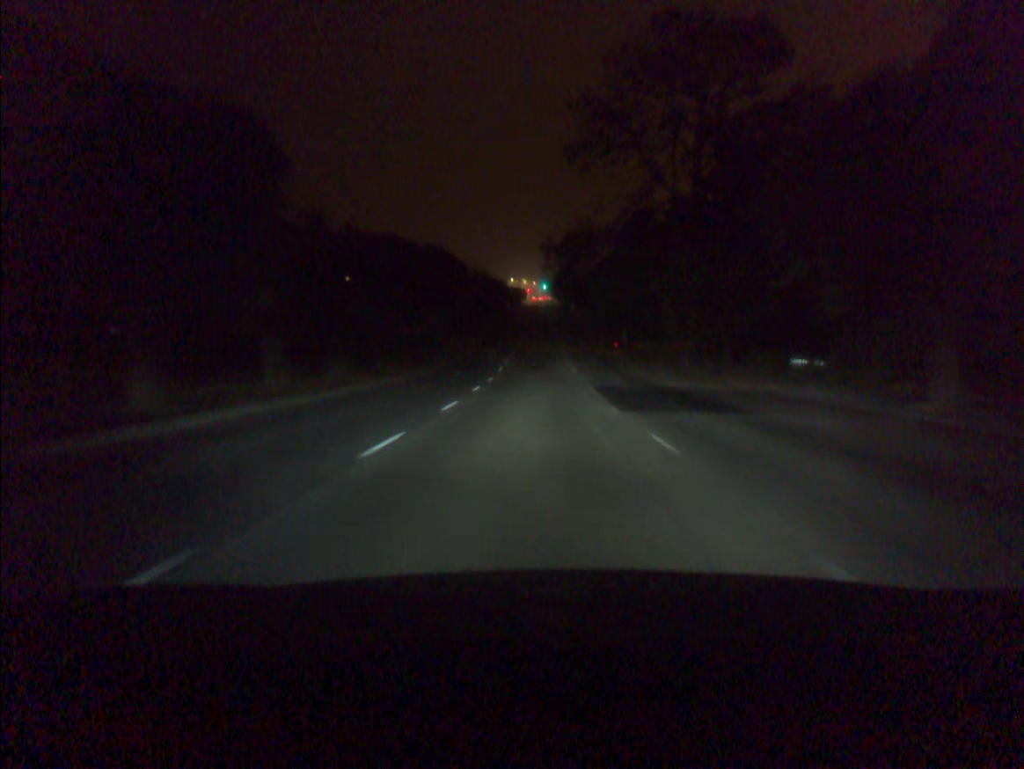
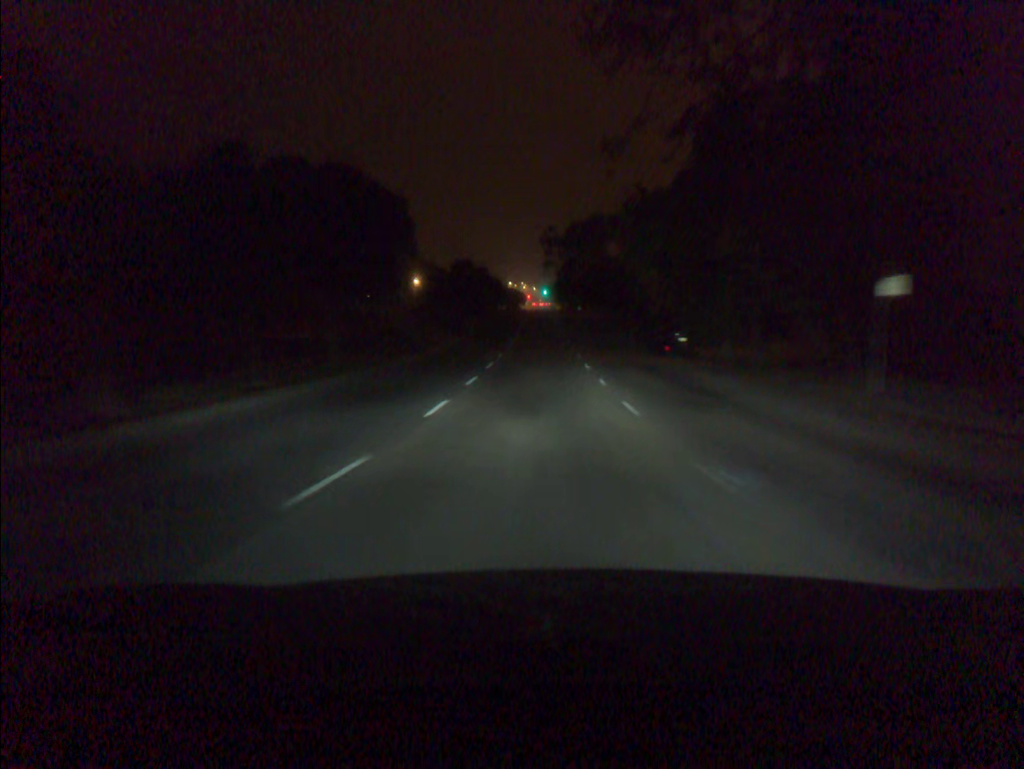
(0.0, +24.2) m; 0°
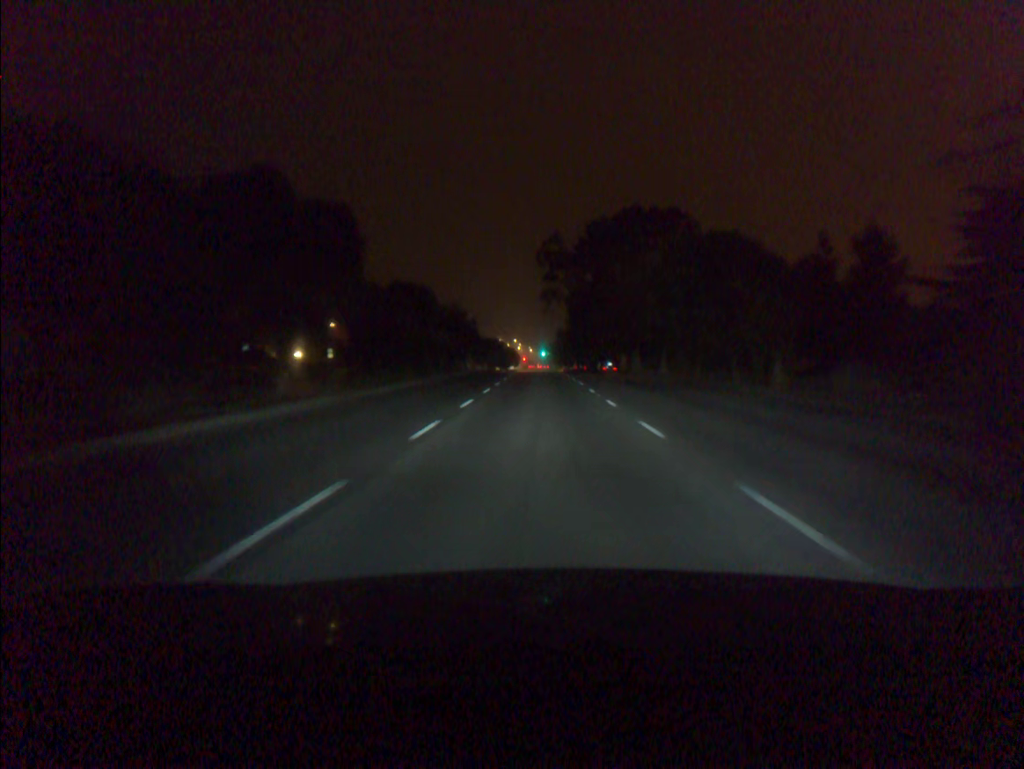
(+0.3, +59.8) m; 0°
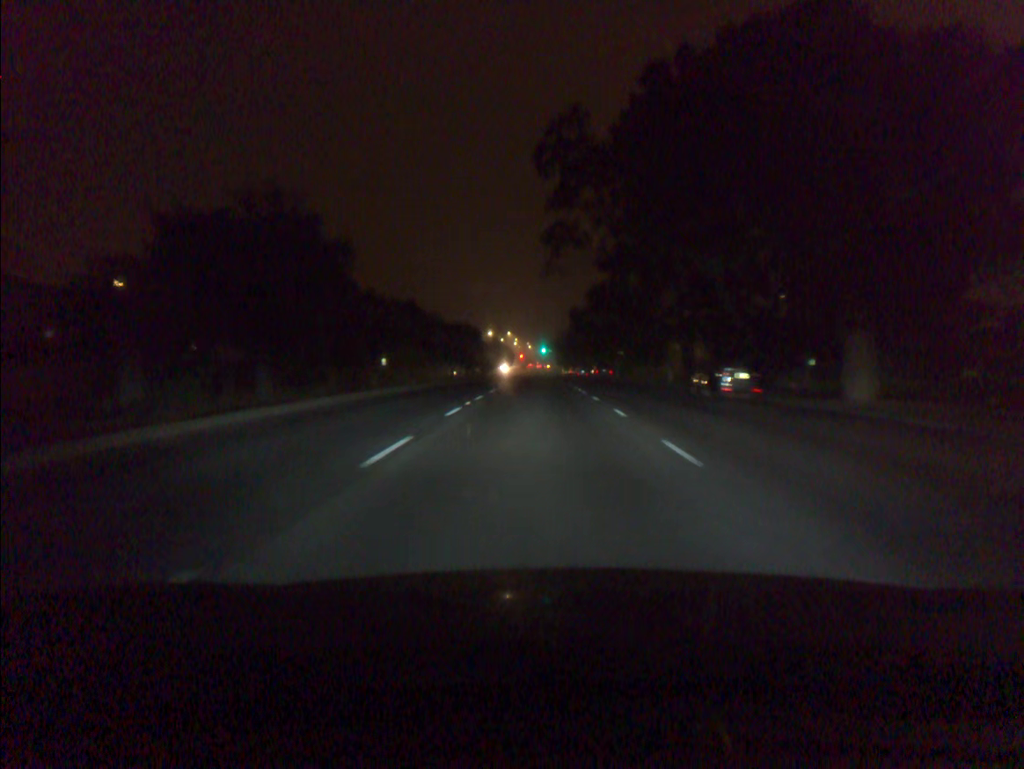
(0.0, +46.2) m; 0°
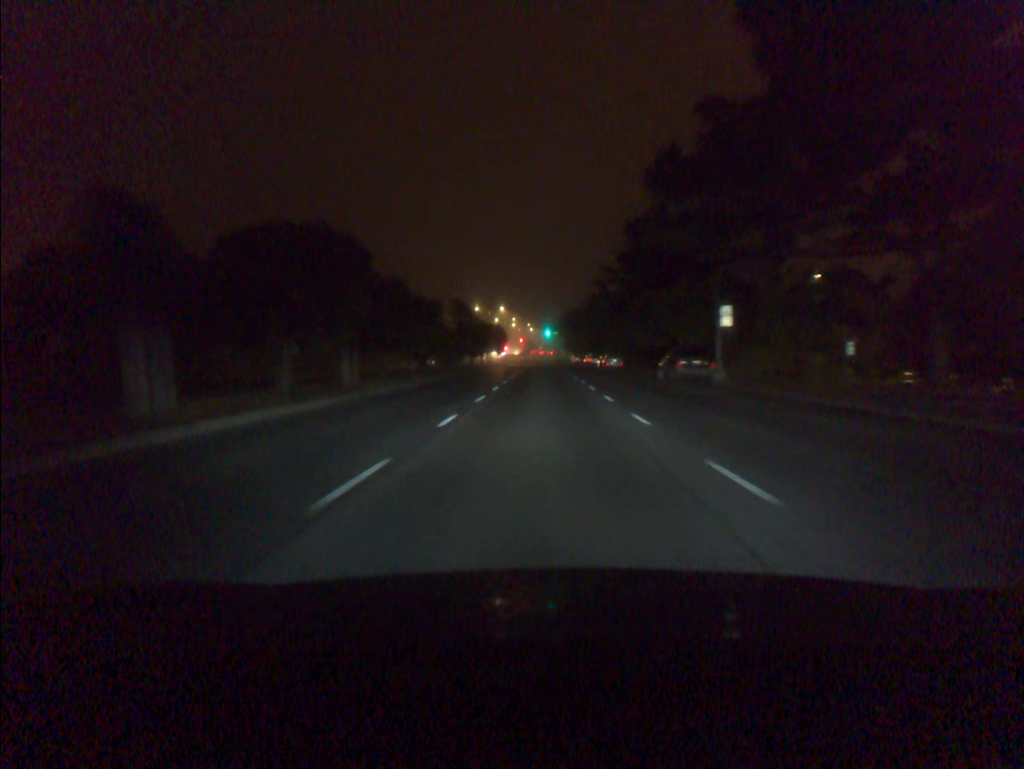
(-0.1, +45.4) m; 0°
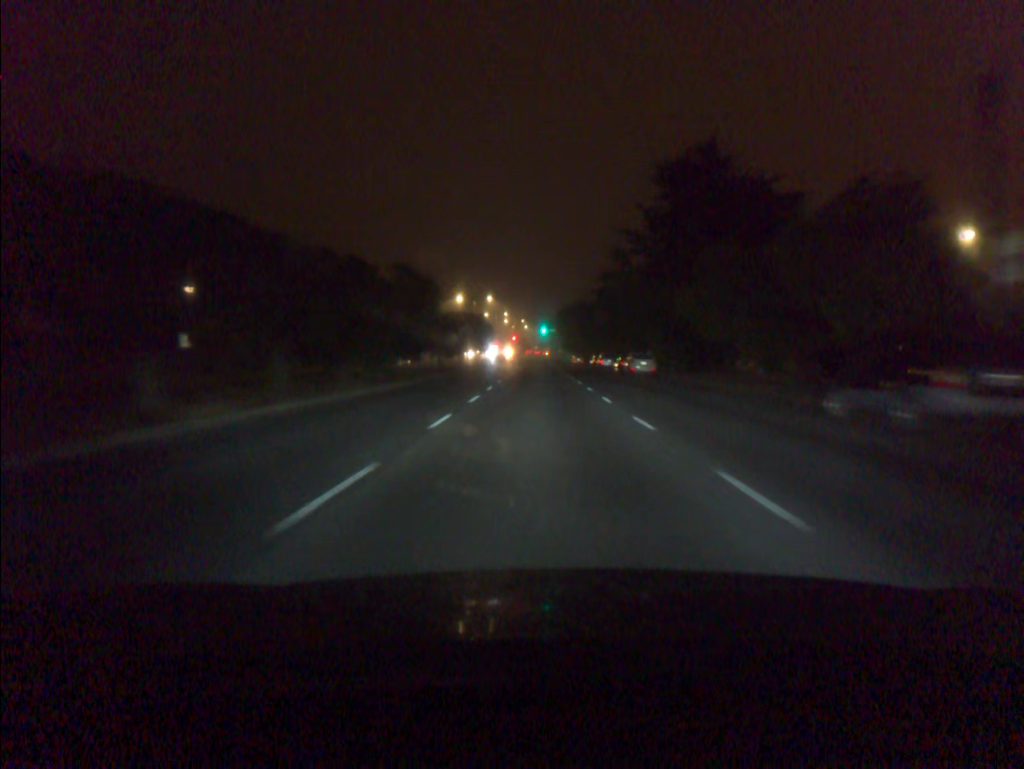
(0.0, +22.6) m; 0°
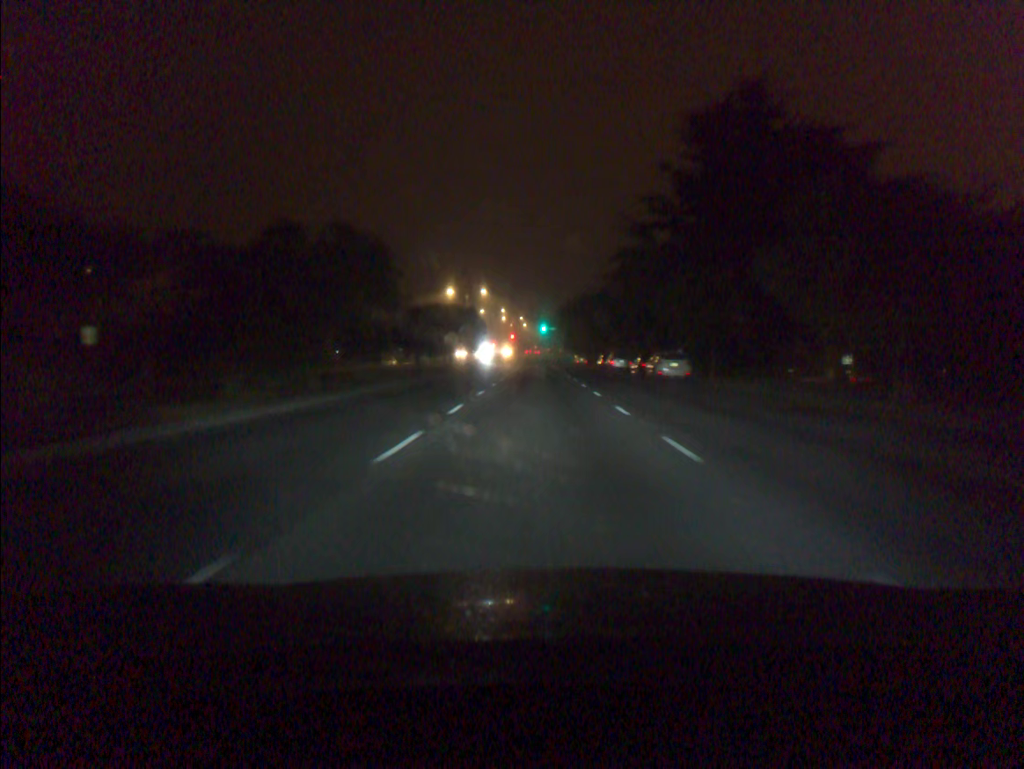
(0.0, +11.2) m; 0°
